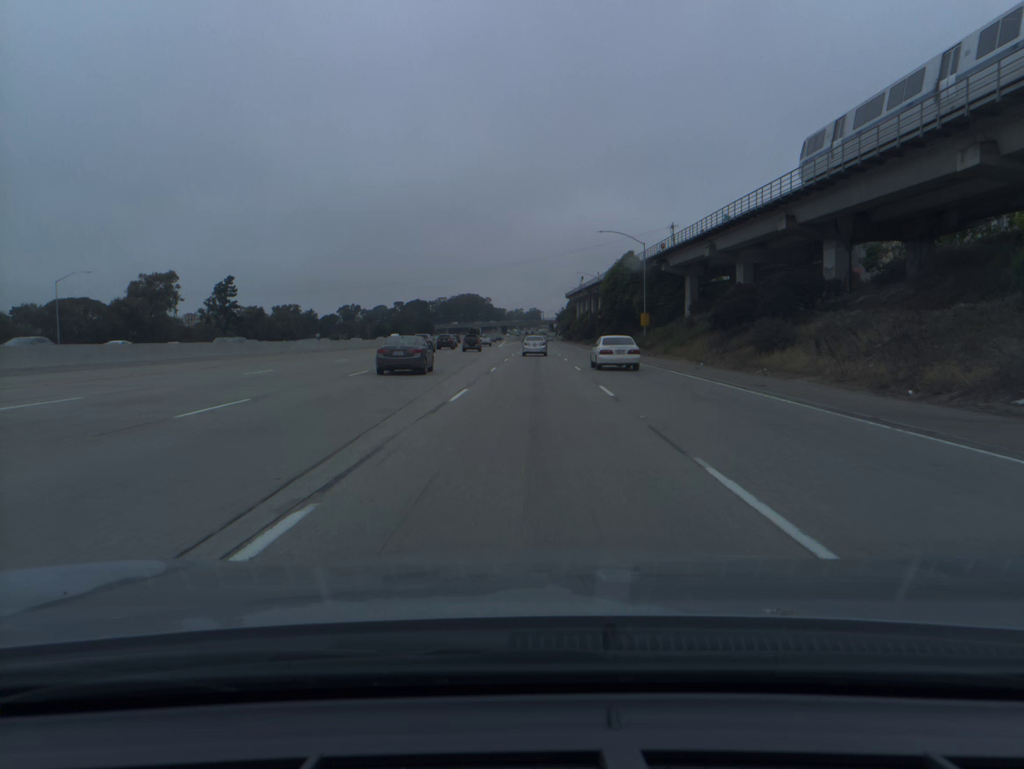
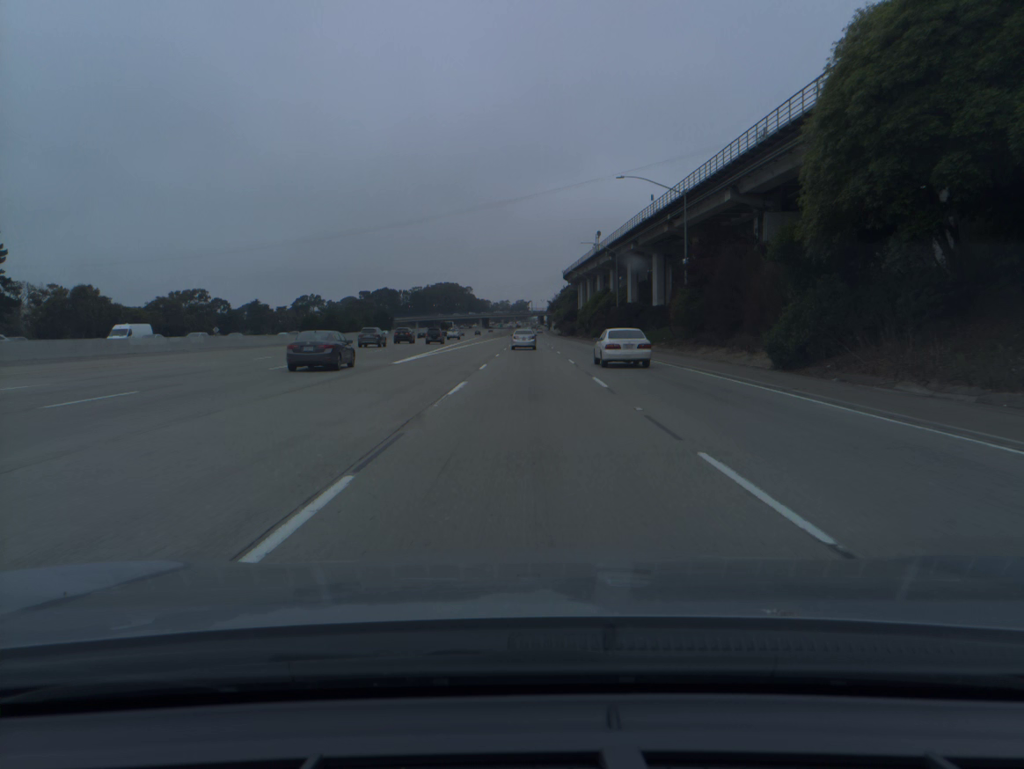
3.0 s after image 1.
(+1.5, +84.5) m; +1°
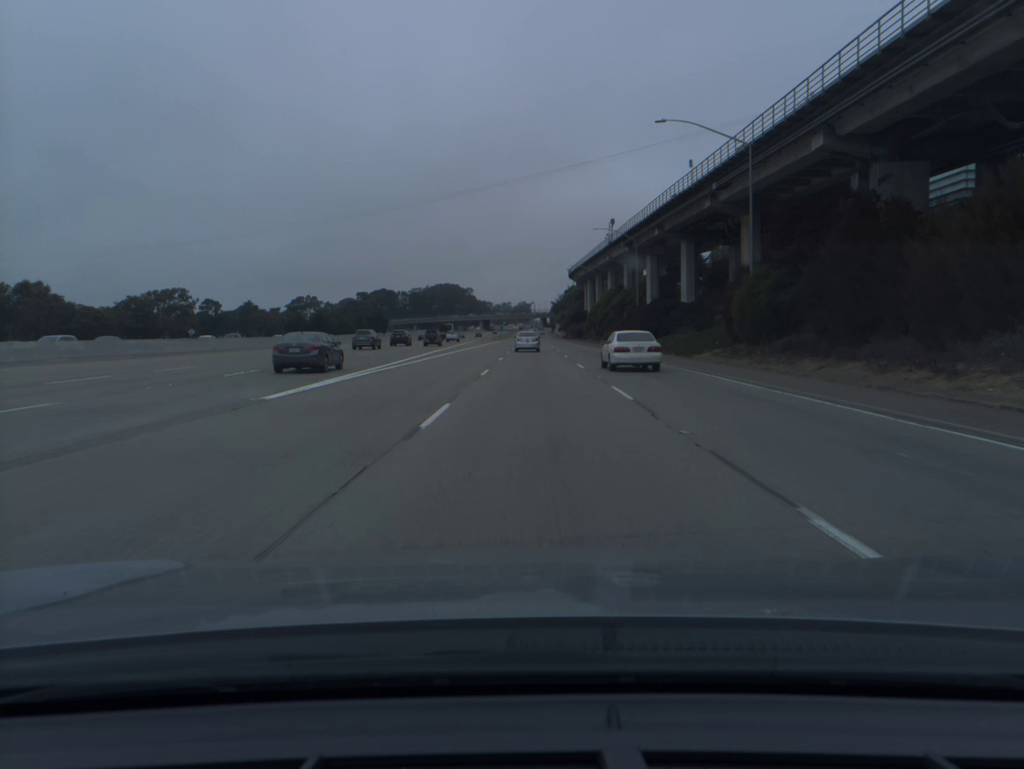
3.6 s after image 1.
(0.0, +17.1) m; 0°
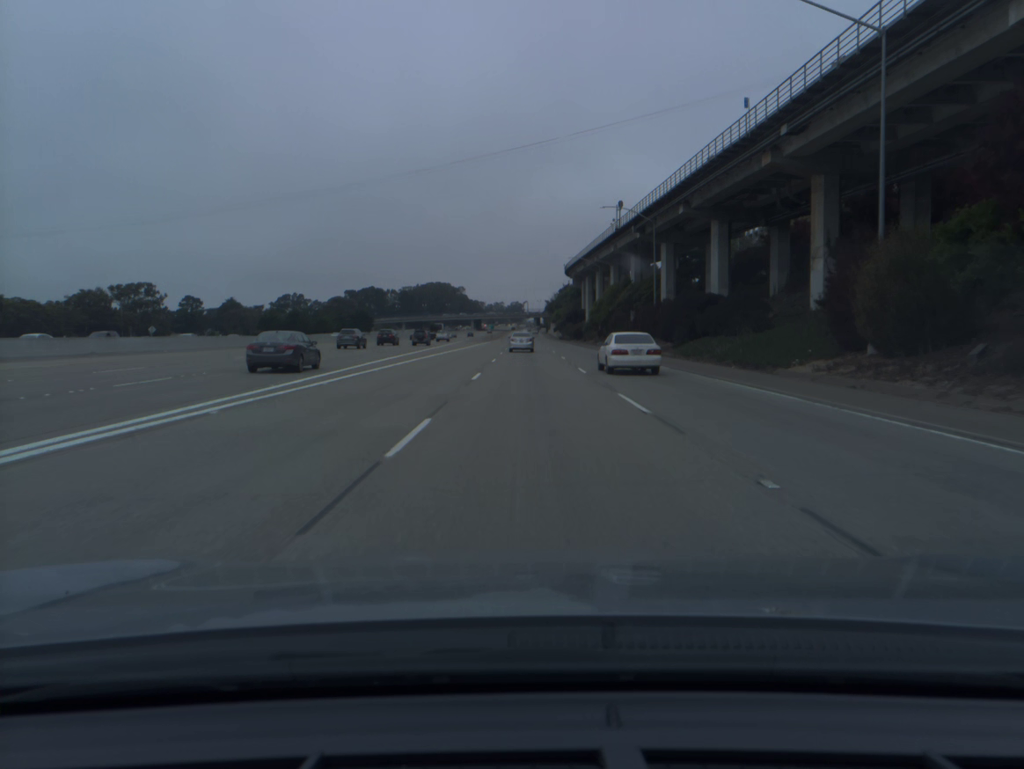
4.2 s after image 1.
(+0.1, +17.1) m; +1°
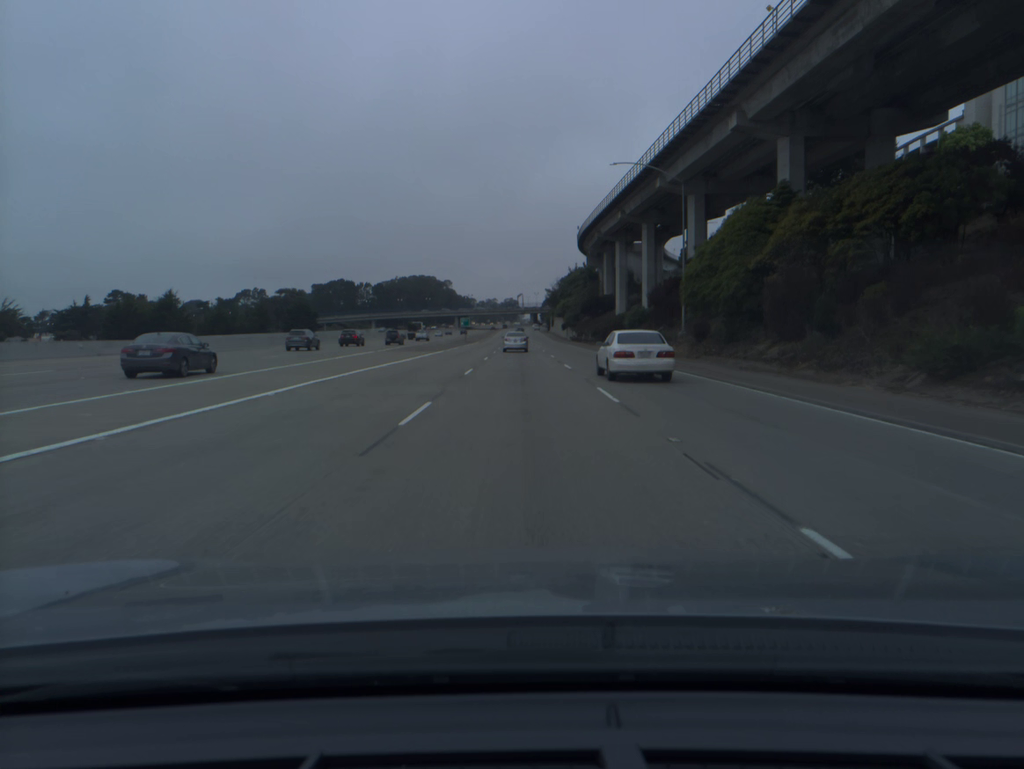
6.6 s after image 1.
(+0.4, +69.0) m; 0°
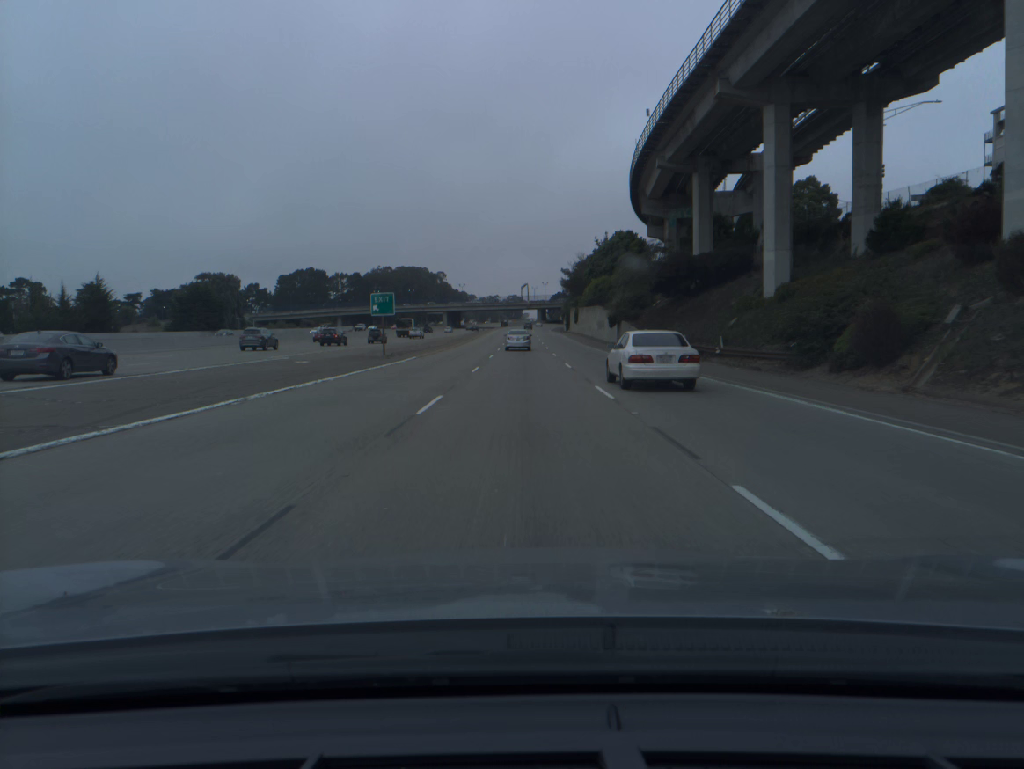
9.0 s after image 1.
(-0.2, +69.4) m; 0°
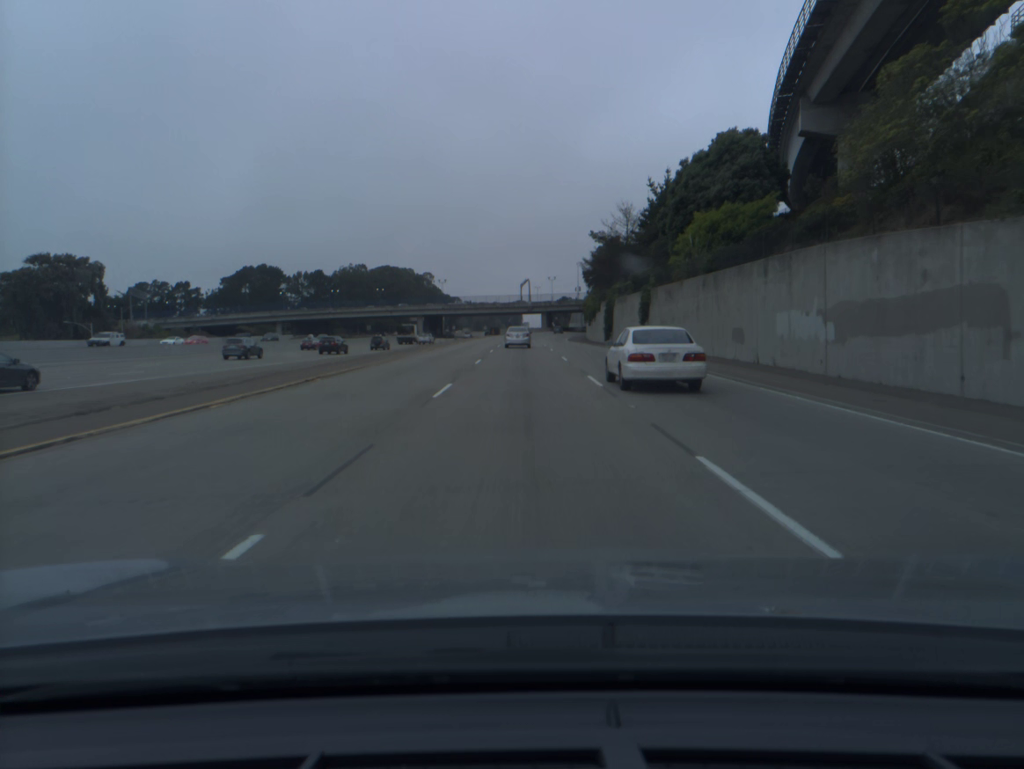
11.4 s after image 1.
(0.0, +69.1) m; 0°
